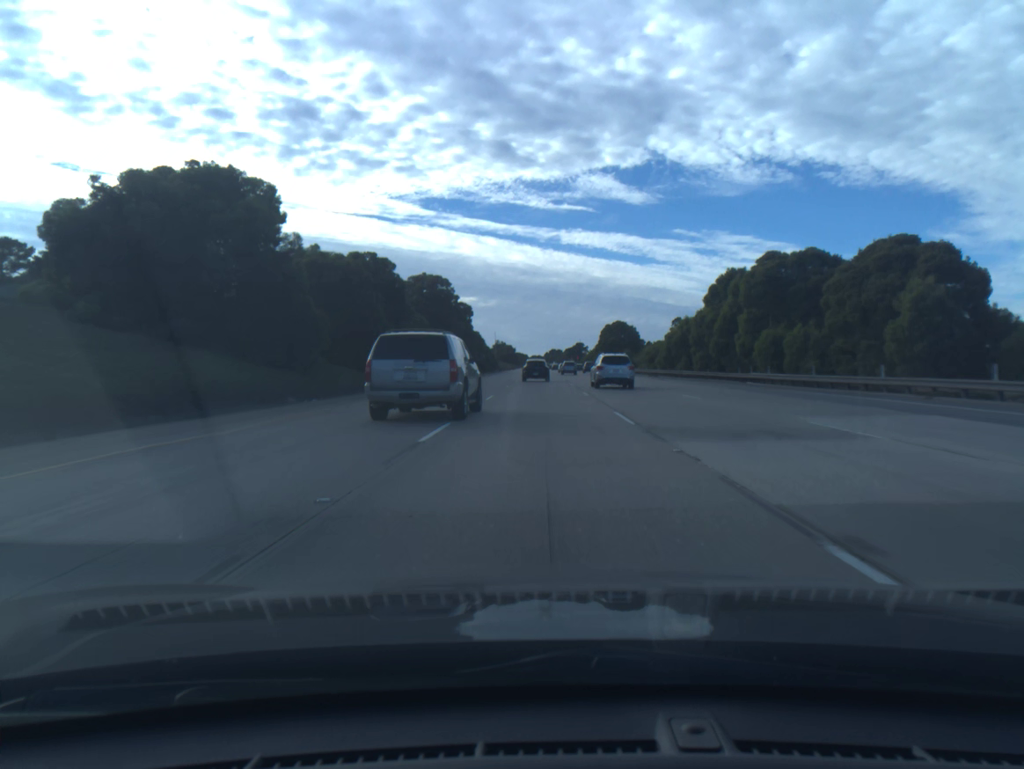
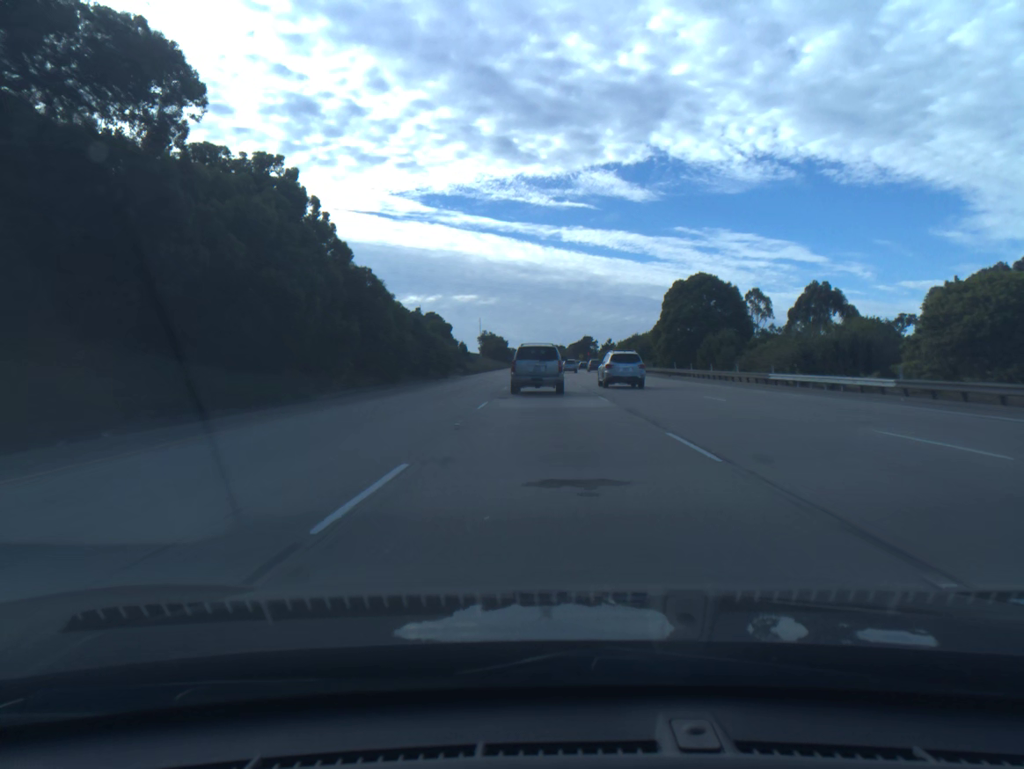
(-0.4, +79.5) m; 0°
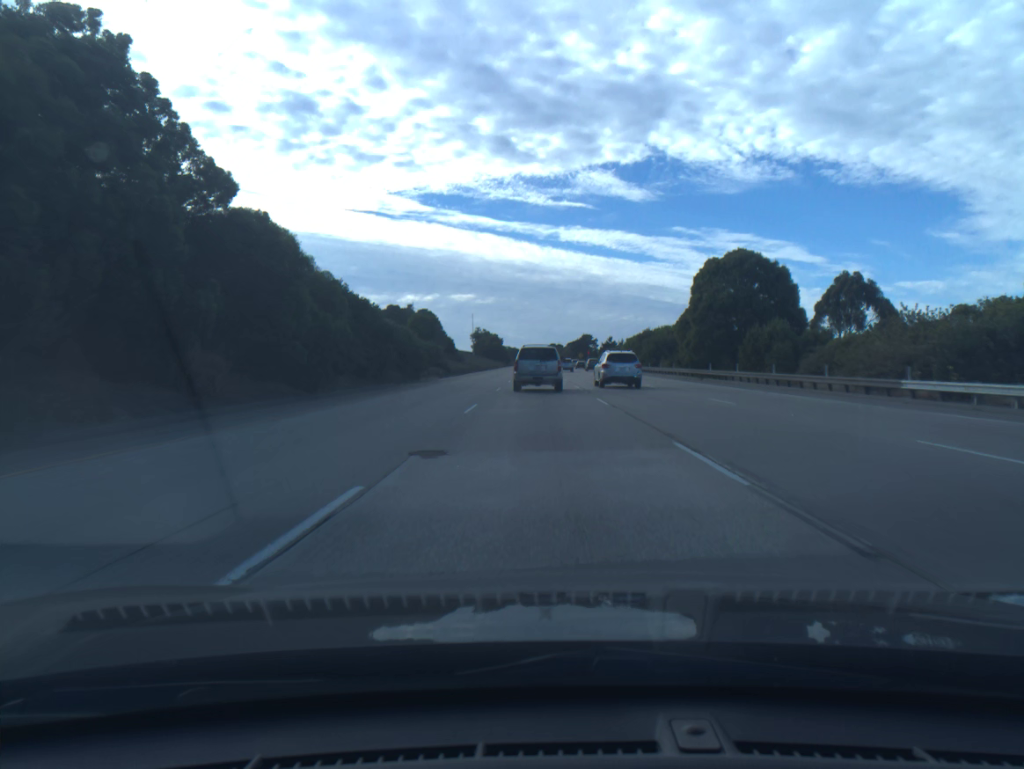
(0.0, +16.3) m; 0°
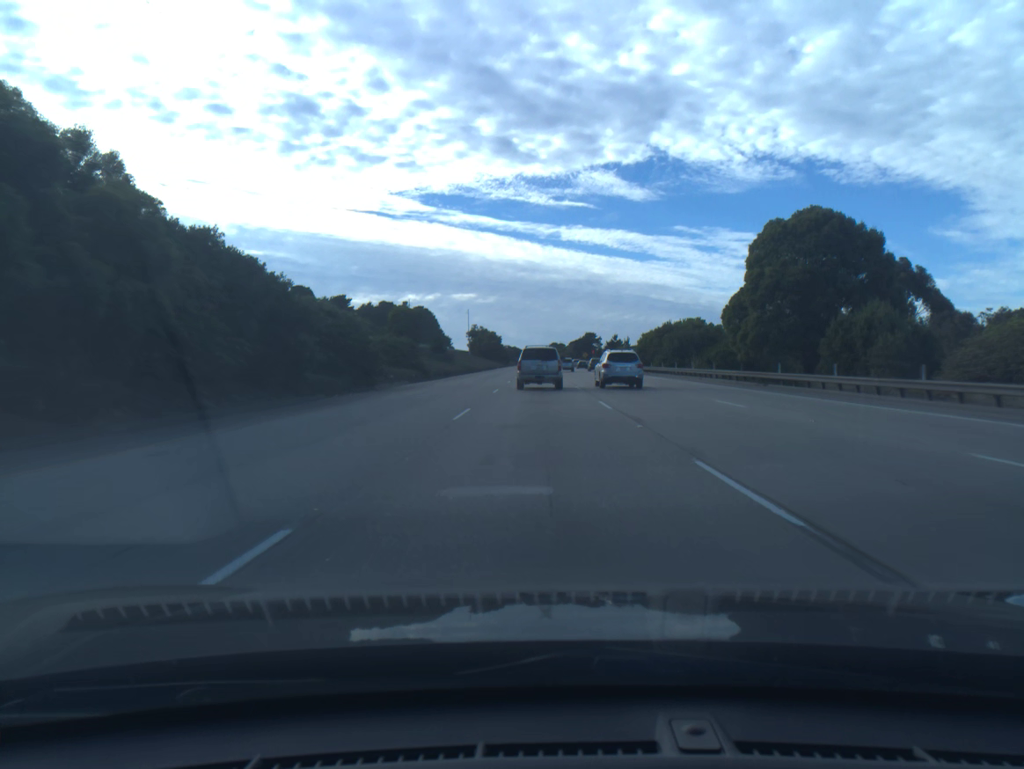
(0.0, +16.3) m; 0°
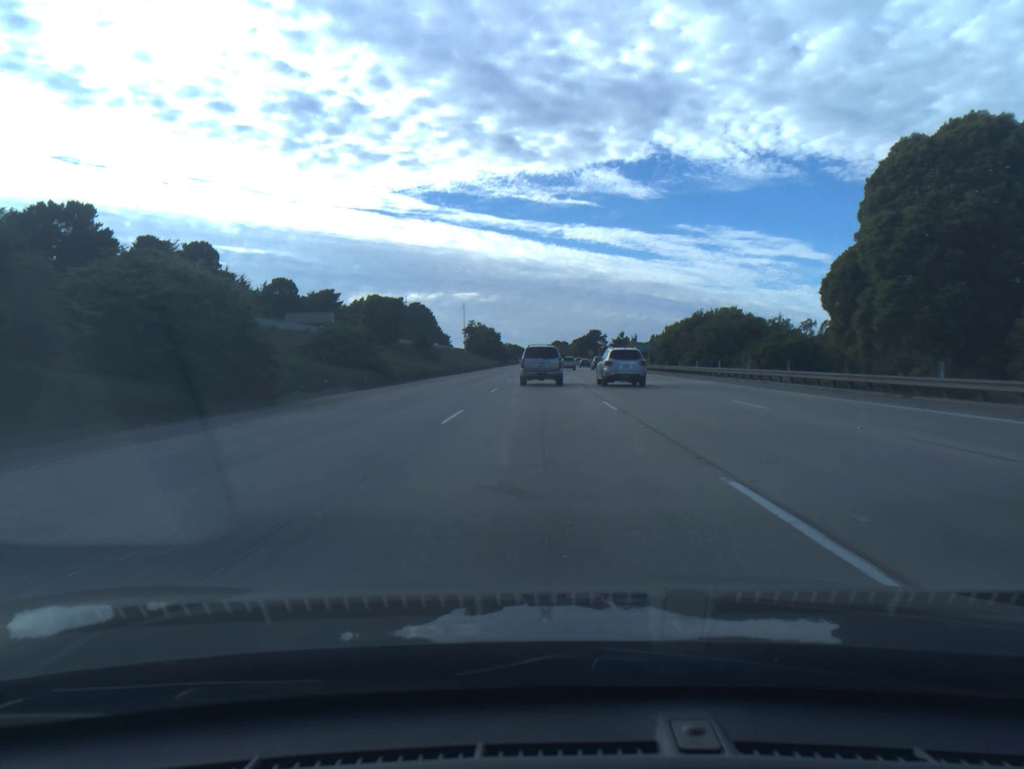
(0.0, +16.4) m; 0°
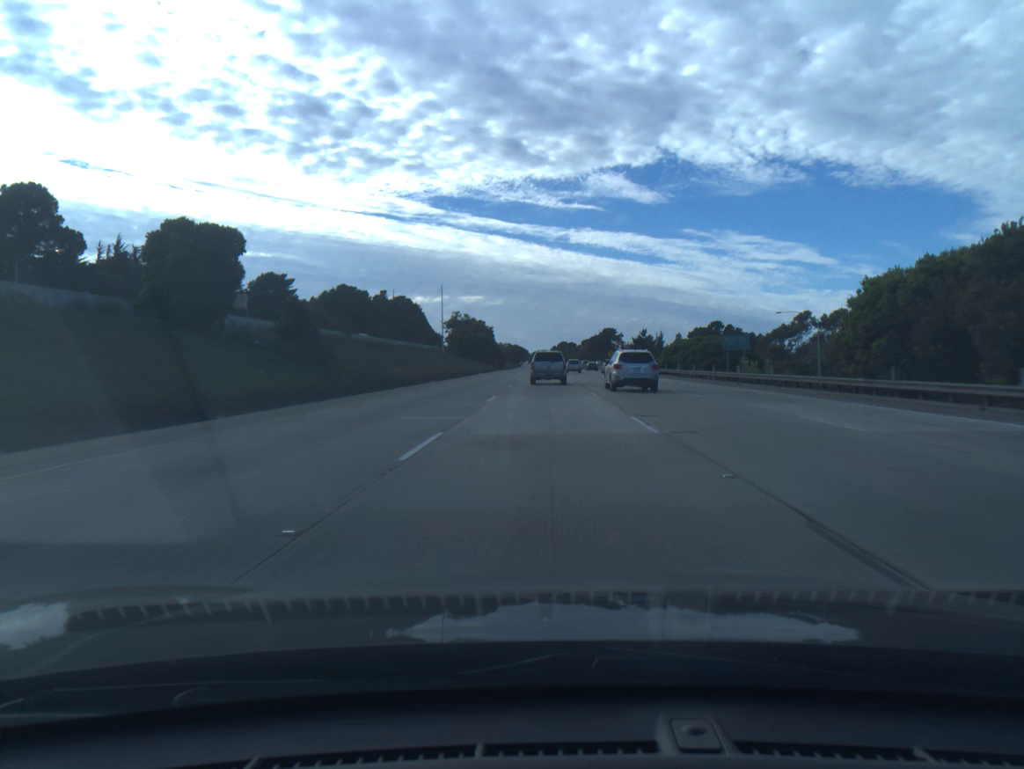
(-0.1, +49.3) m; 0°
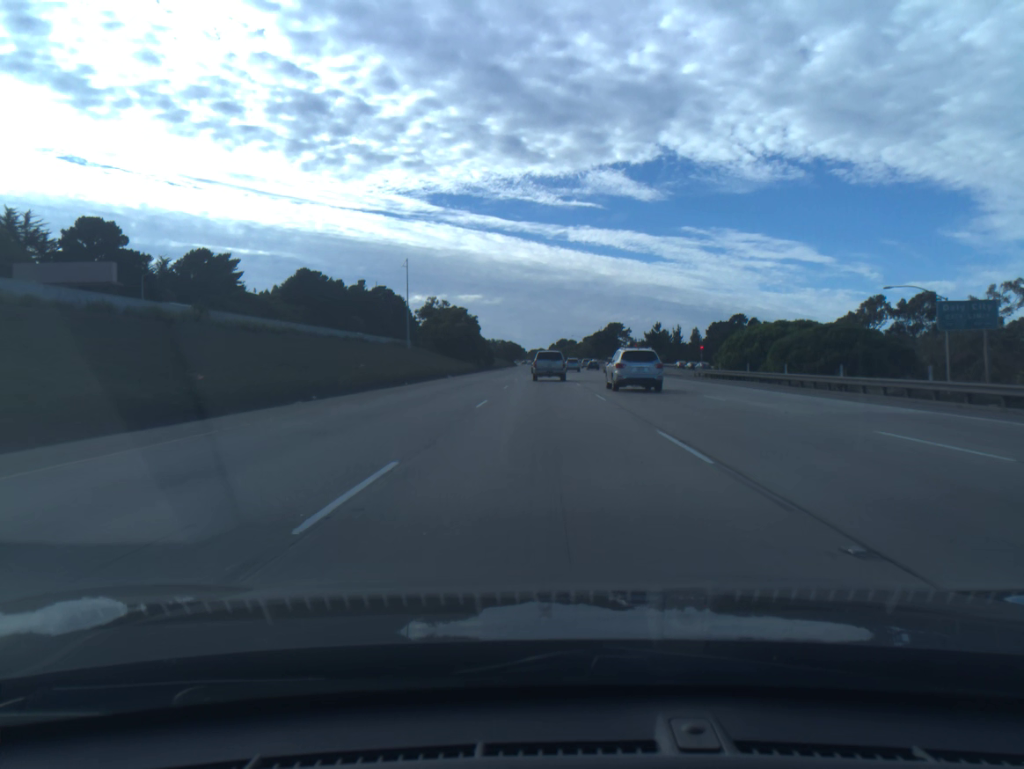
(0.0, +33.1) m; 0°
